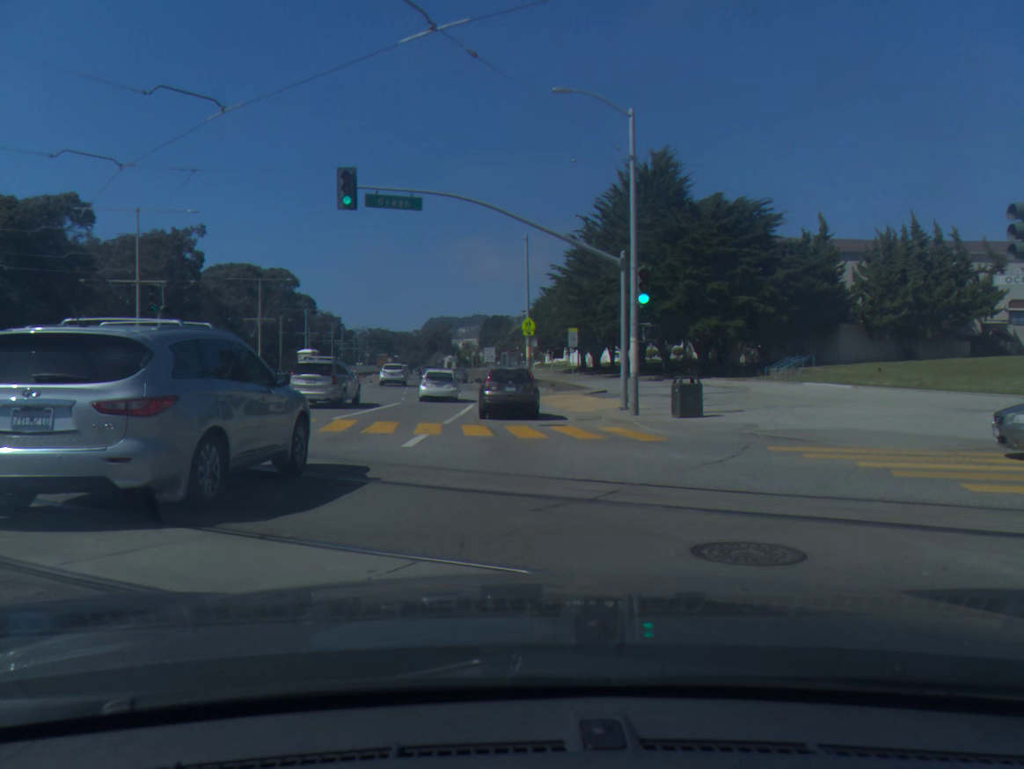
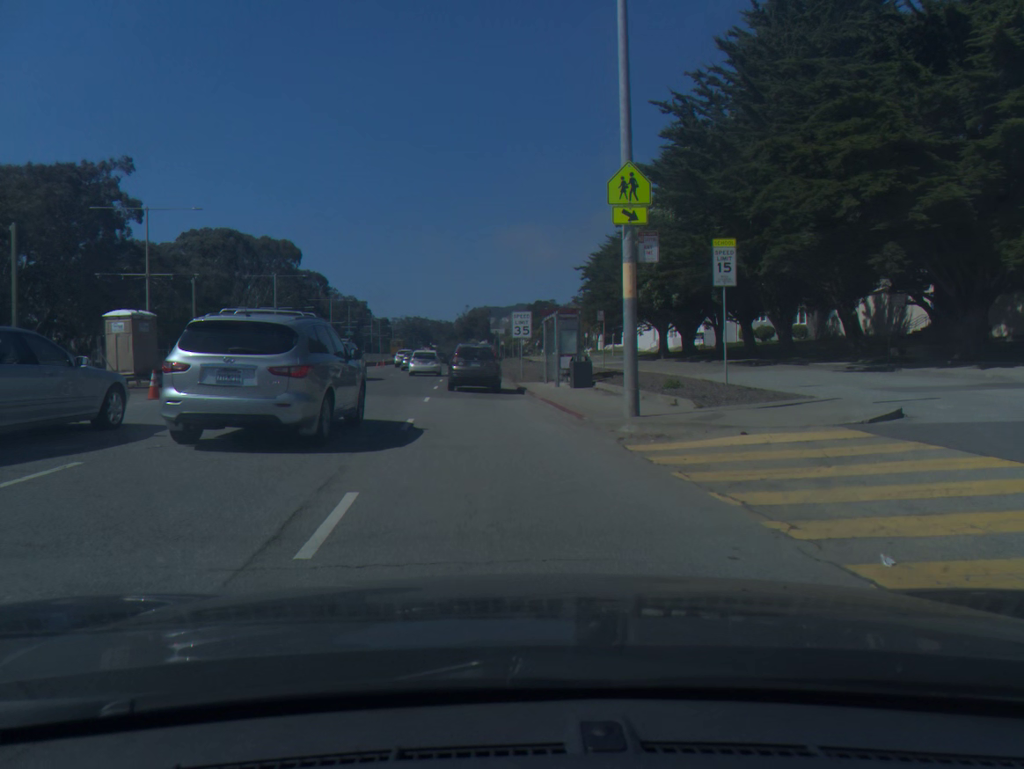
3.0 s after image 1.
(-0.8, +30.7) m; -4°
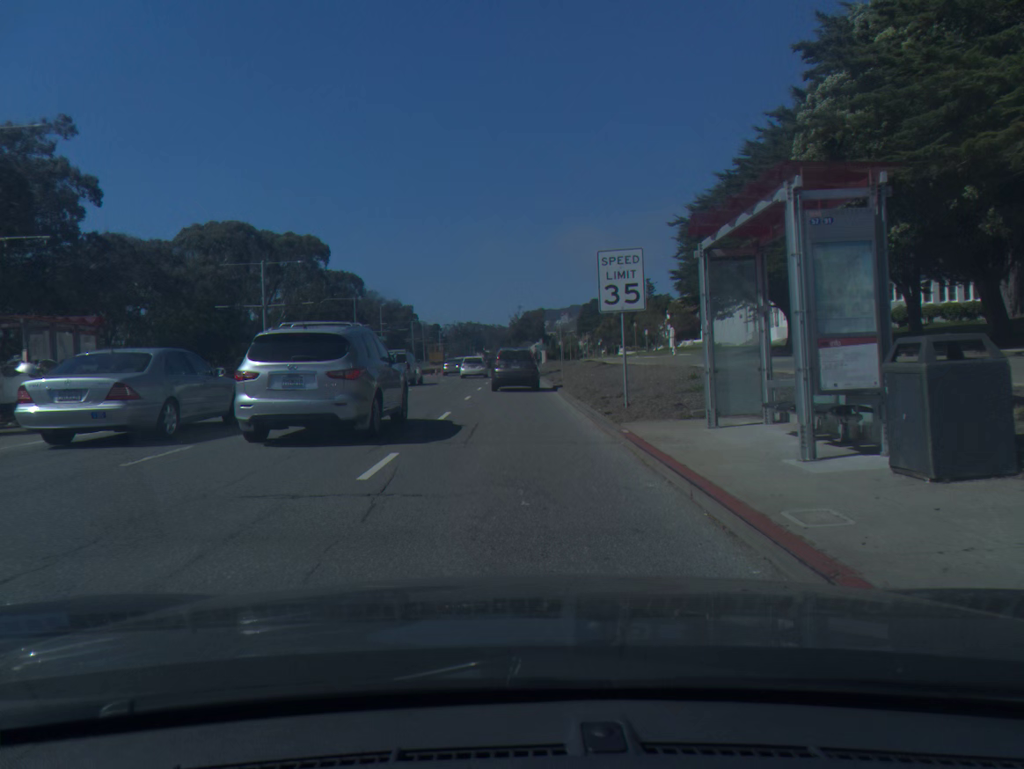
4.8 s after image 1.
(-0.7, +20.4) m; -4°
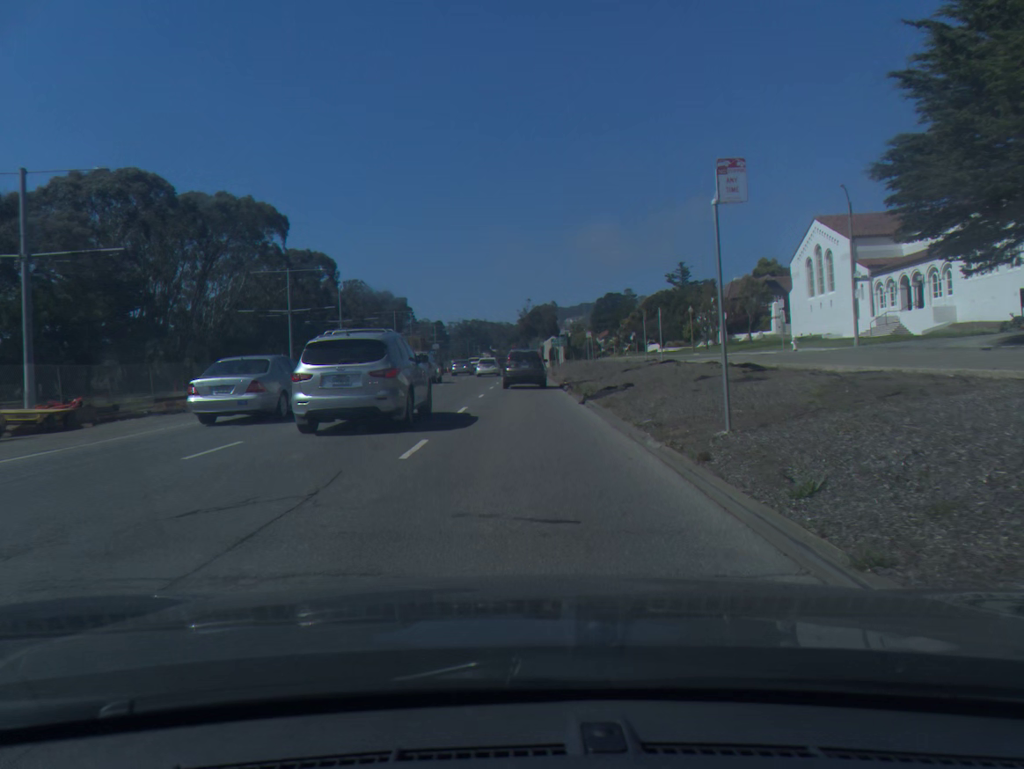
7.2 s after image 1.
(-0.2, +29.9) m; 0°
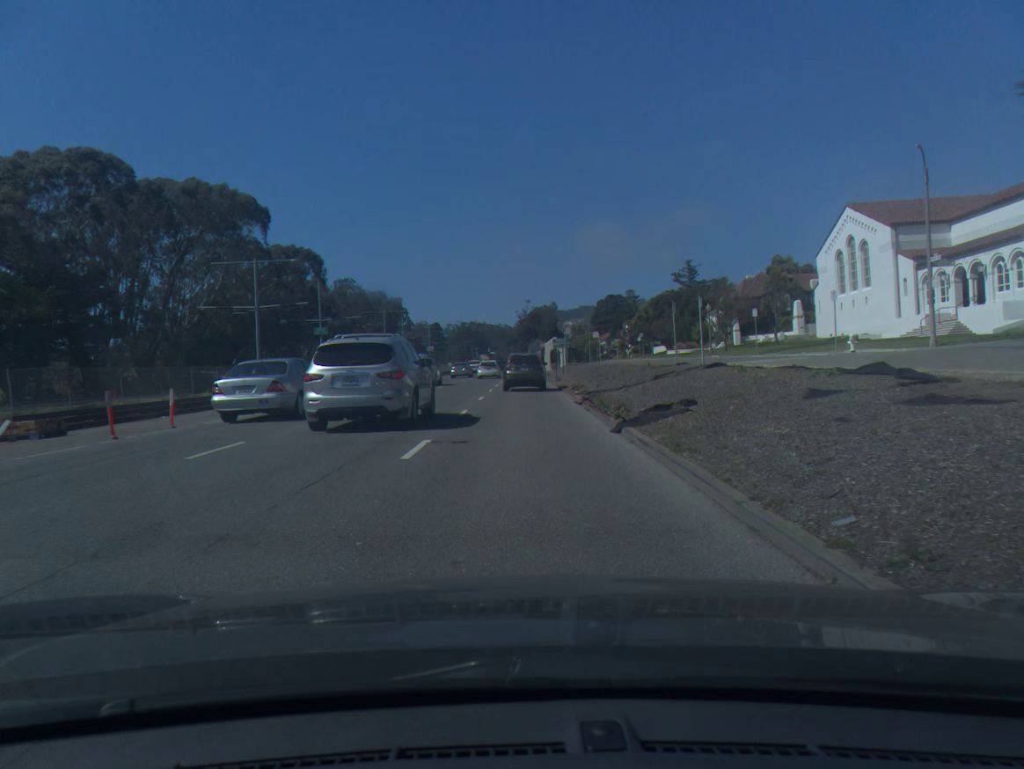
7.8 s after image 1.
(0.0, +7.7) m; 0°
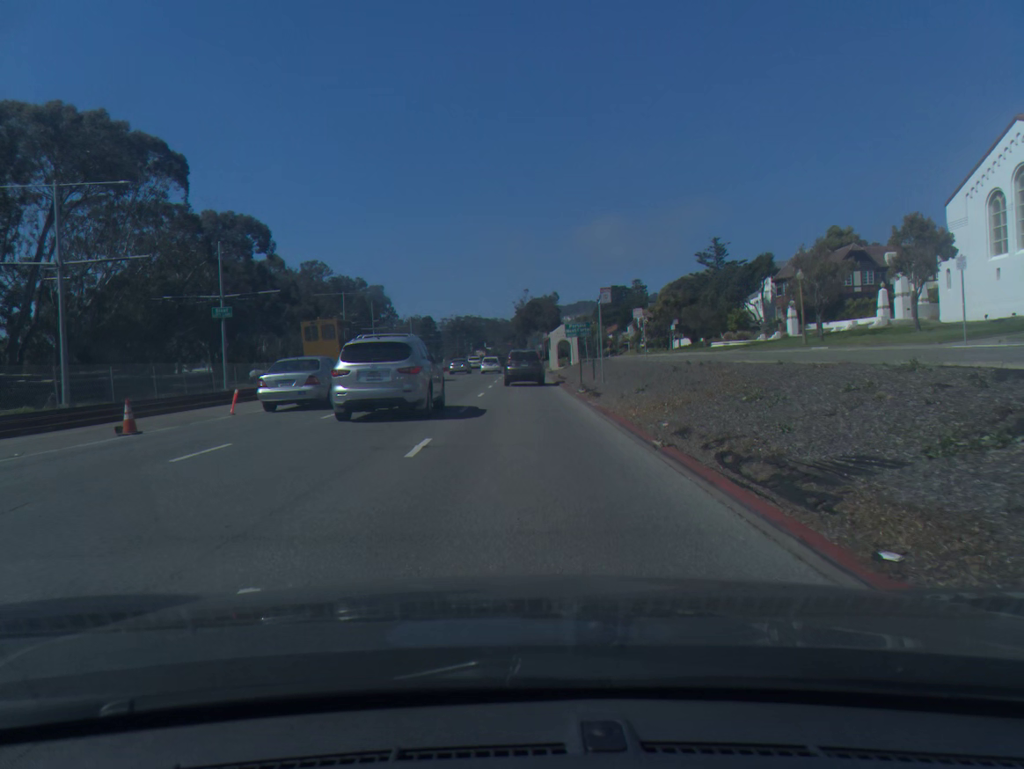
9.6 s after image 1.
(0.0, +23.7) m; 0°
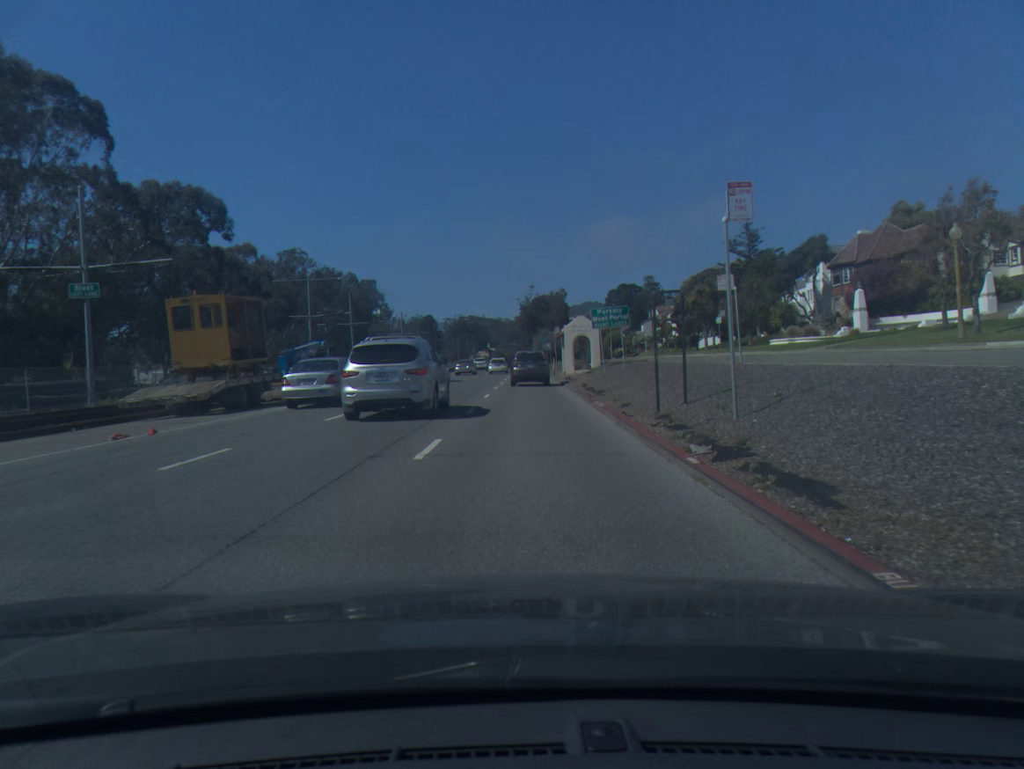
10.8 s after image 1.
(-0.1, +16.1) m; 0°
